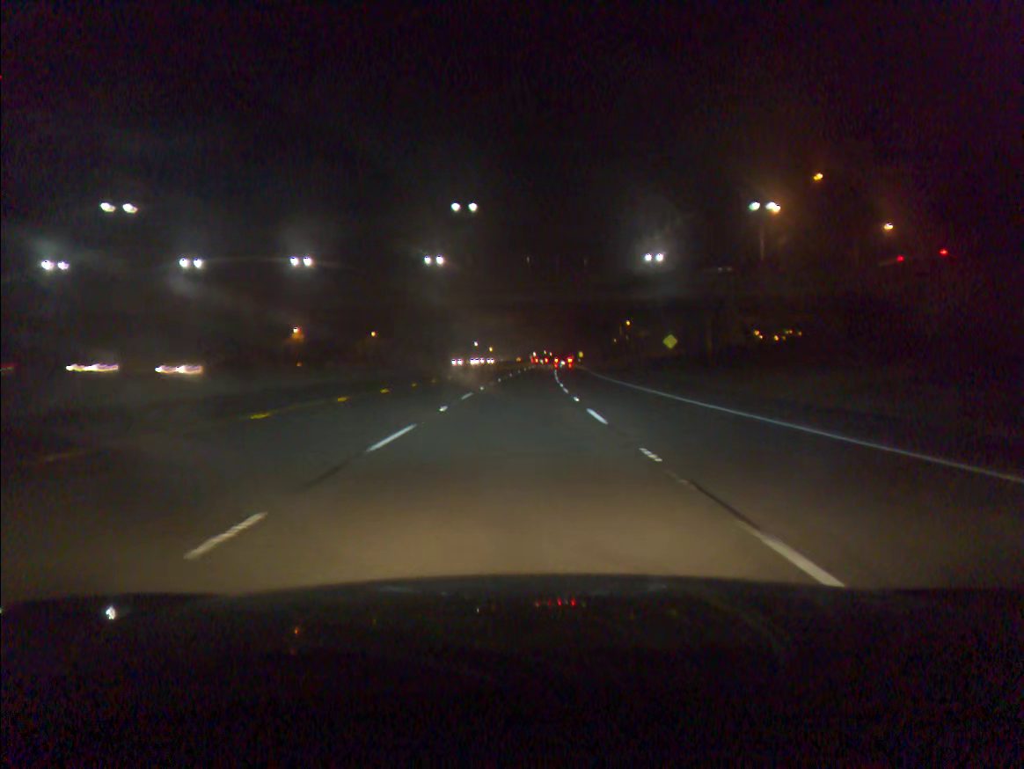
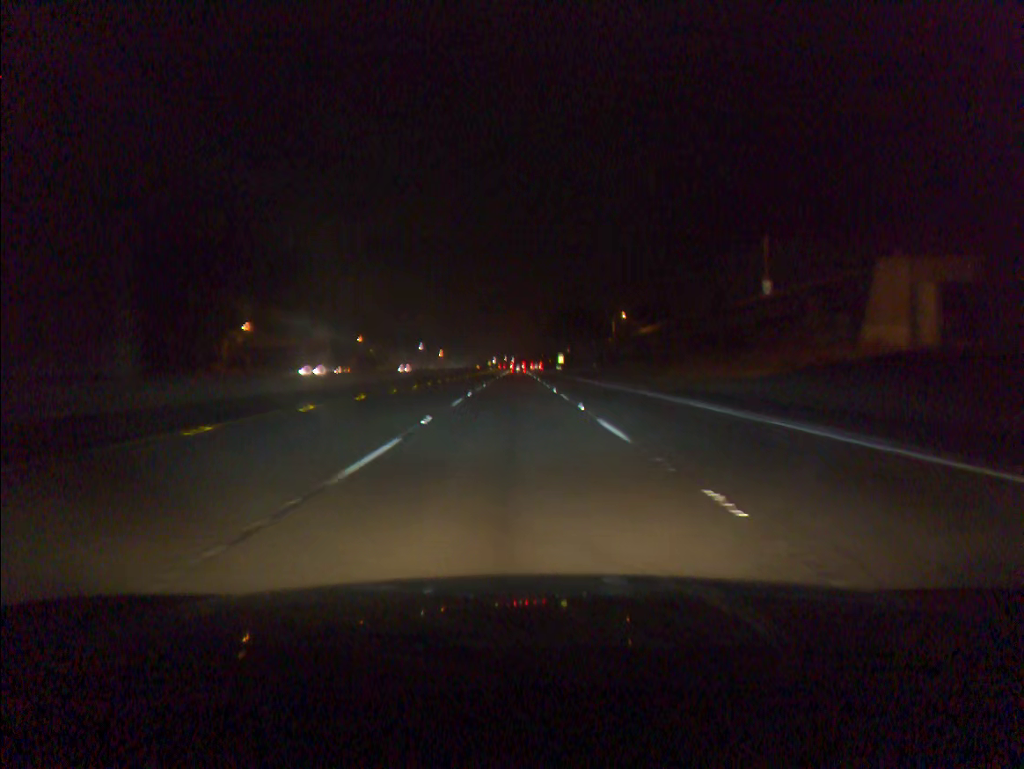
(+1.7, +76.0) m; +3°
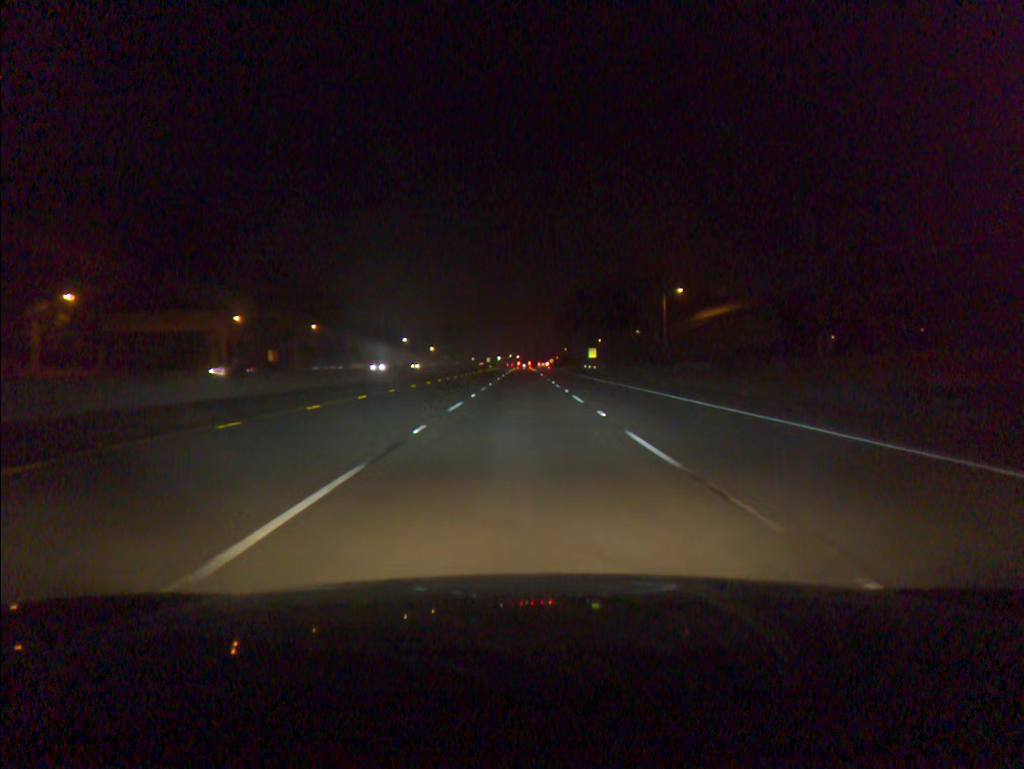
(-0.2, +61.2) m; 0°
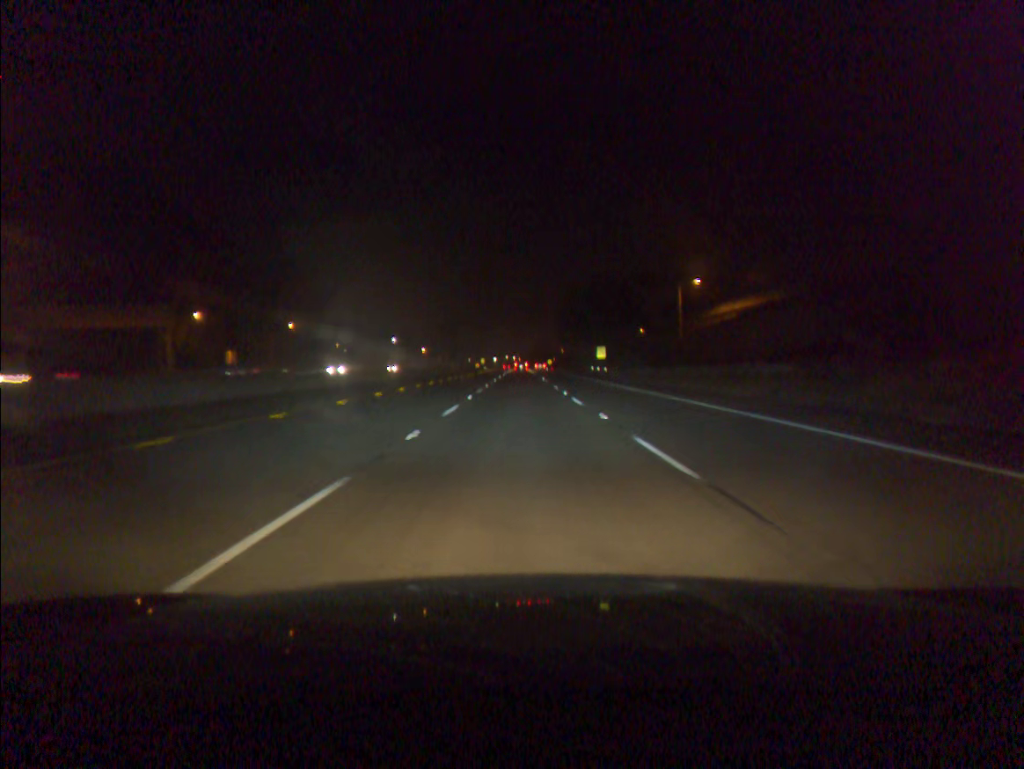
(0.0, +15.3) m; 0°
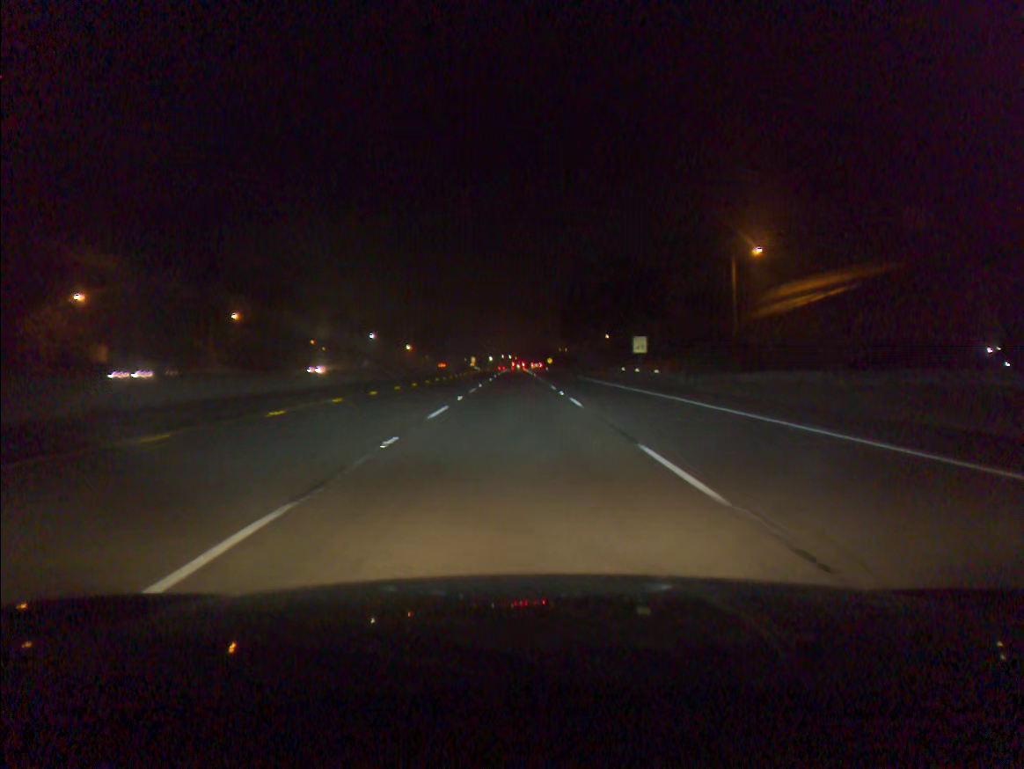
(+0.1, +30.7) m; 0°
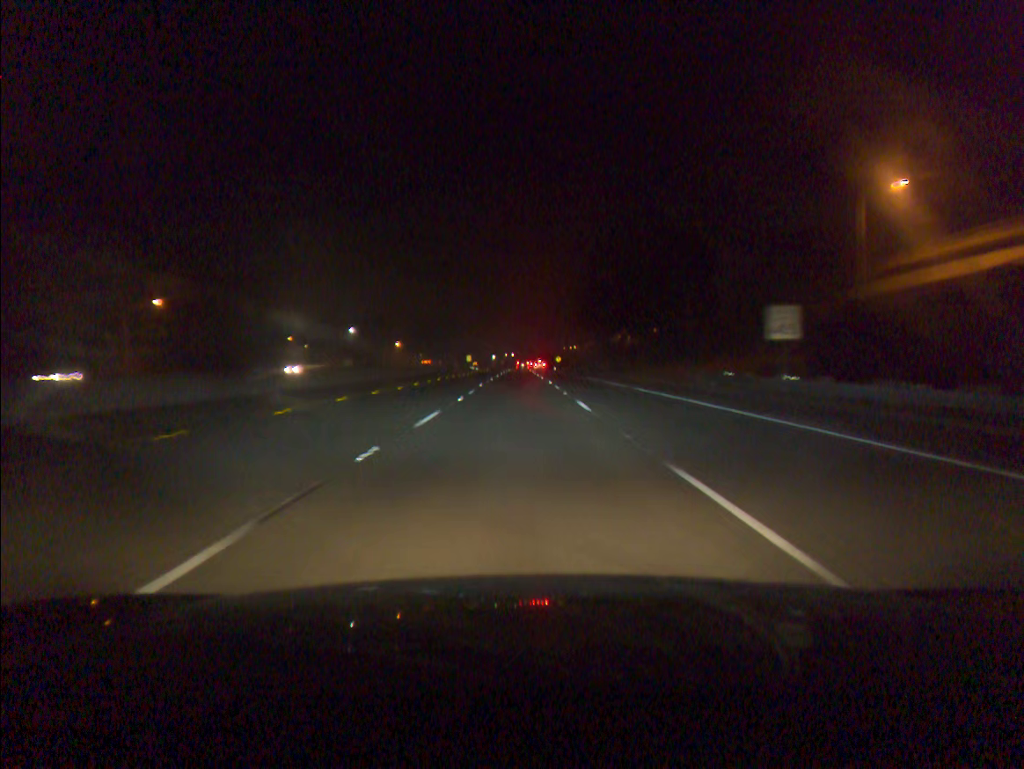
(-0.1, +30.7) m; 0°
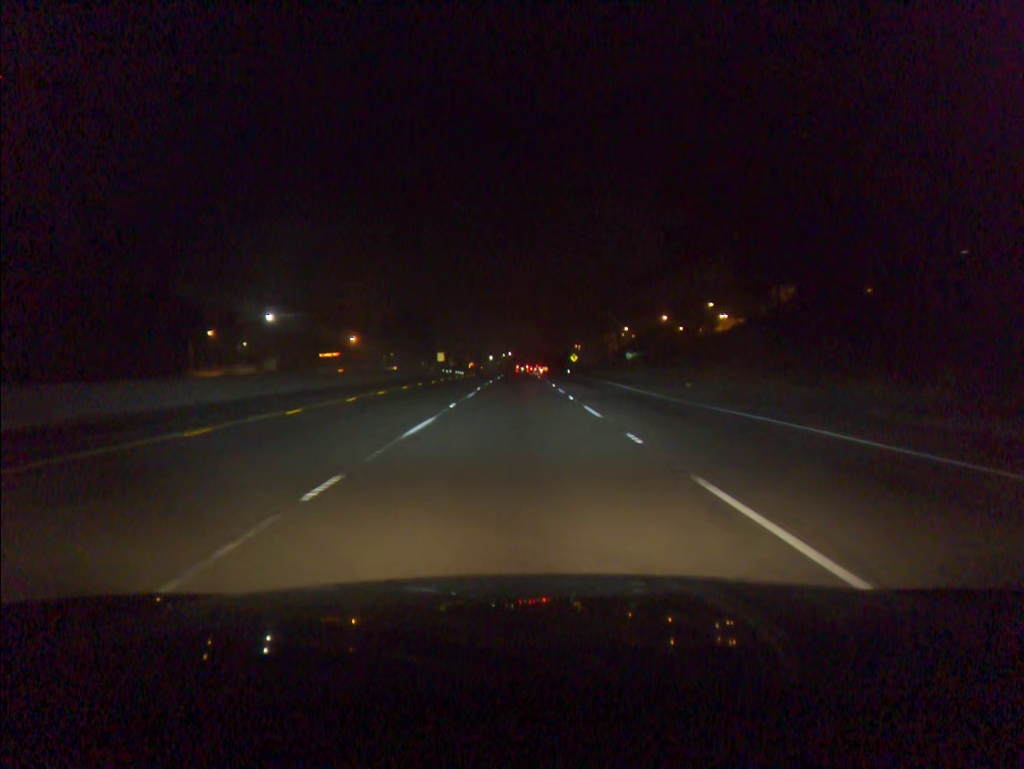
(-0.1, +61.2) m; 0°
